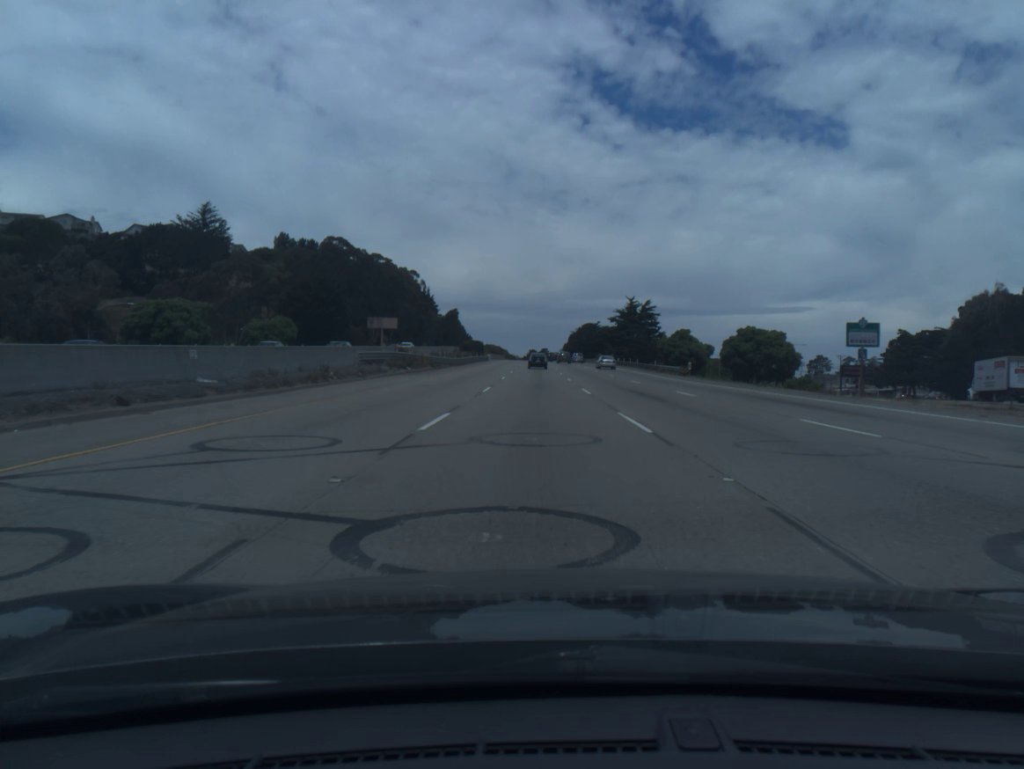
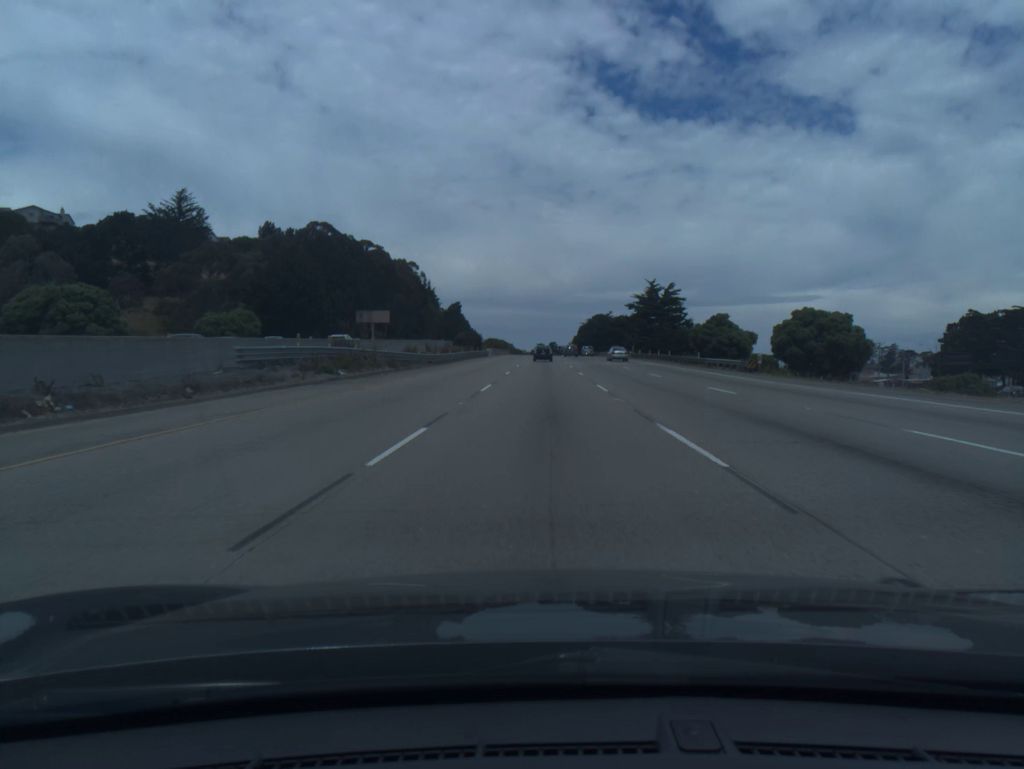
(-0.1, +19.1) m; -1°
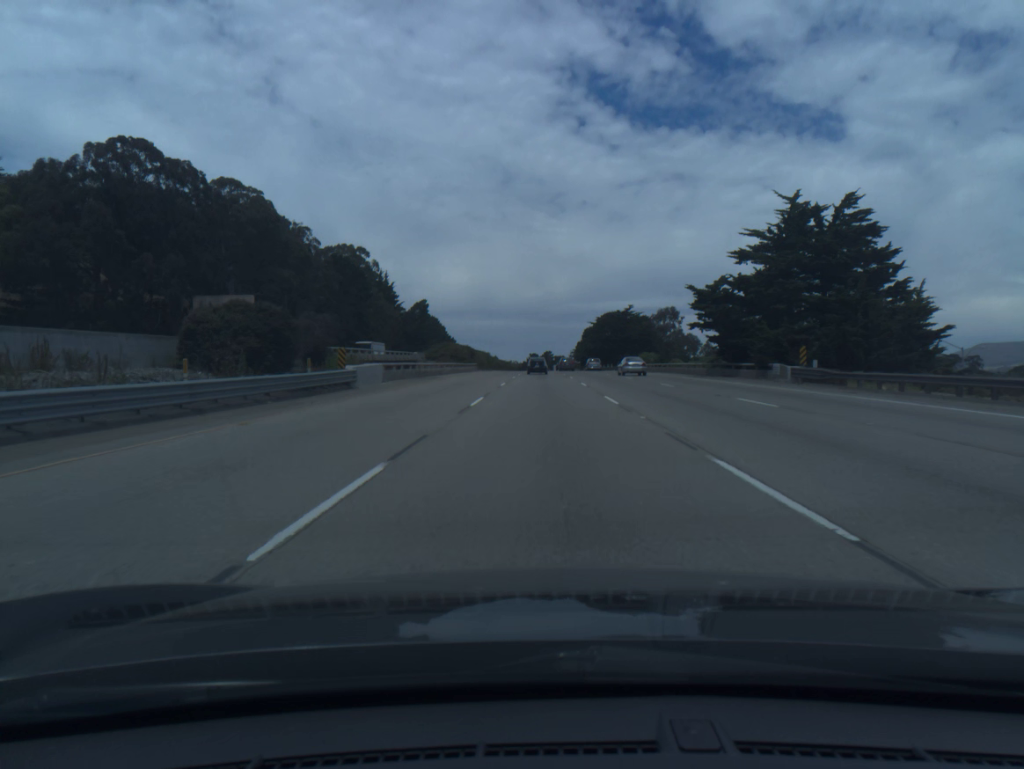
(0.0, +76.4) m; 0°
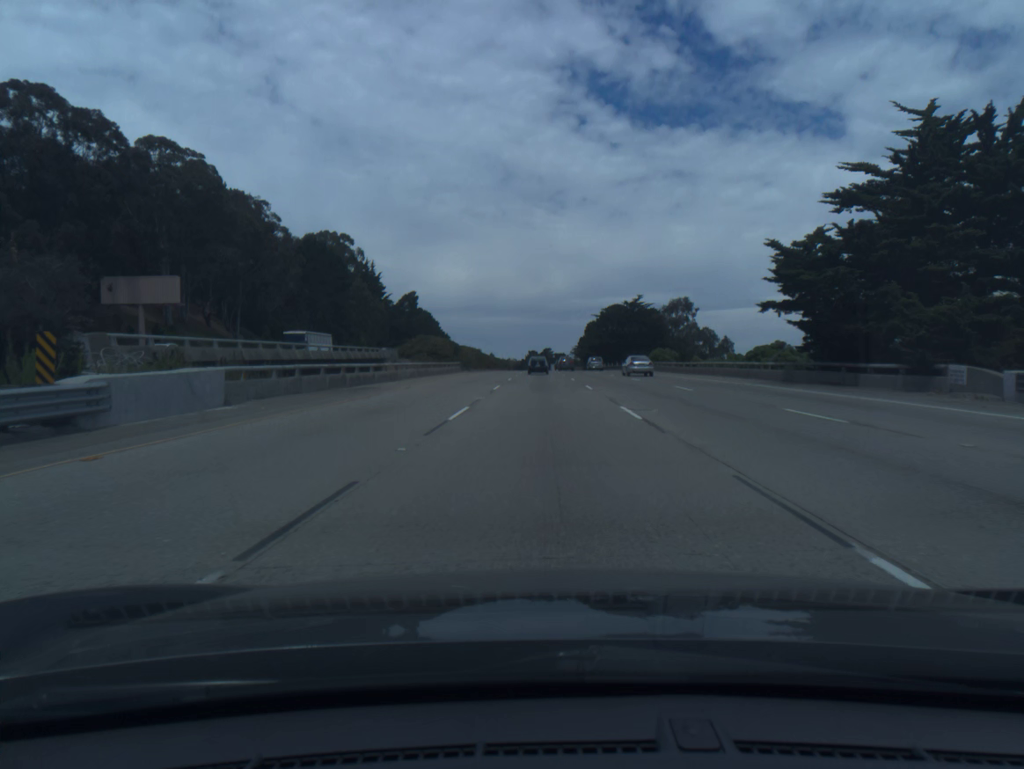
(0.0, +19.1) m; 0°
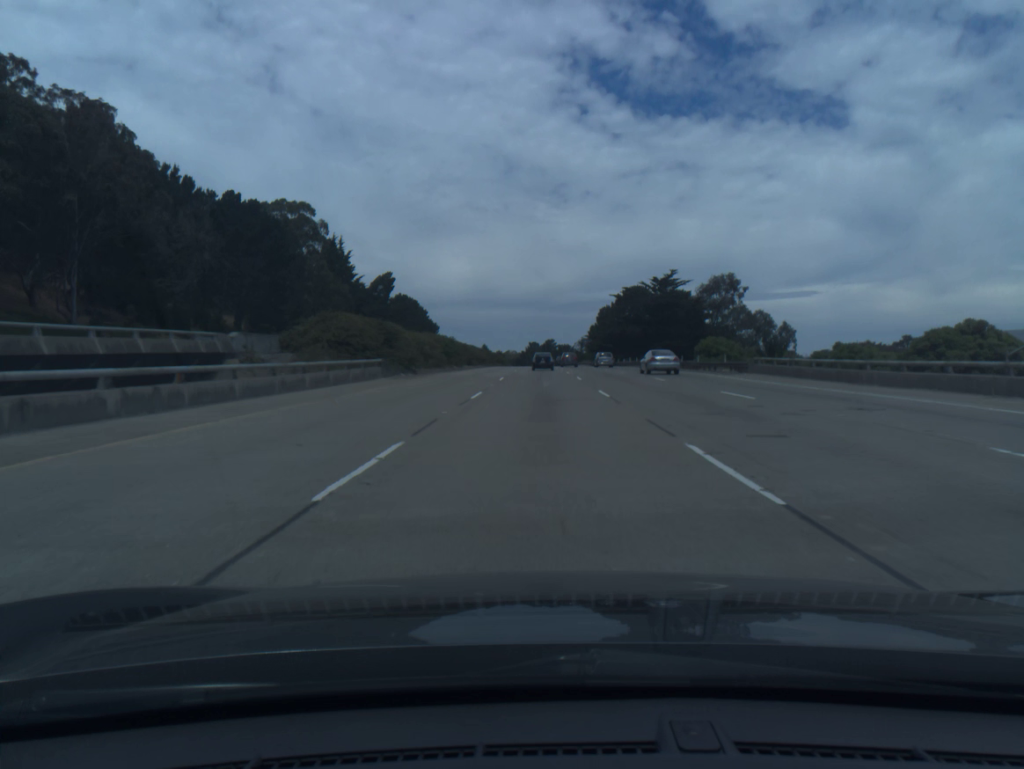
(0.0, +38.1) m; 0°
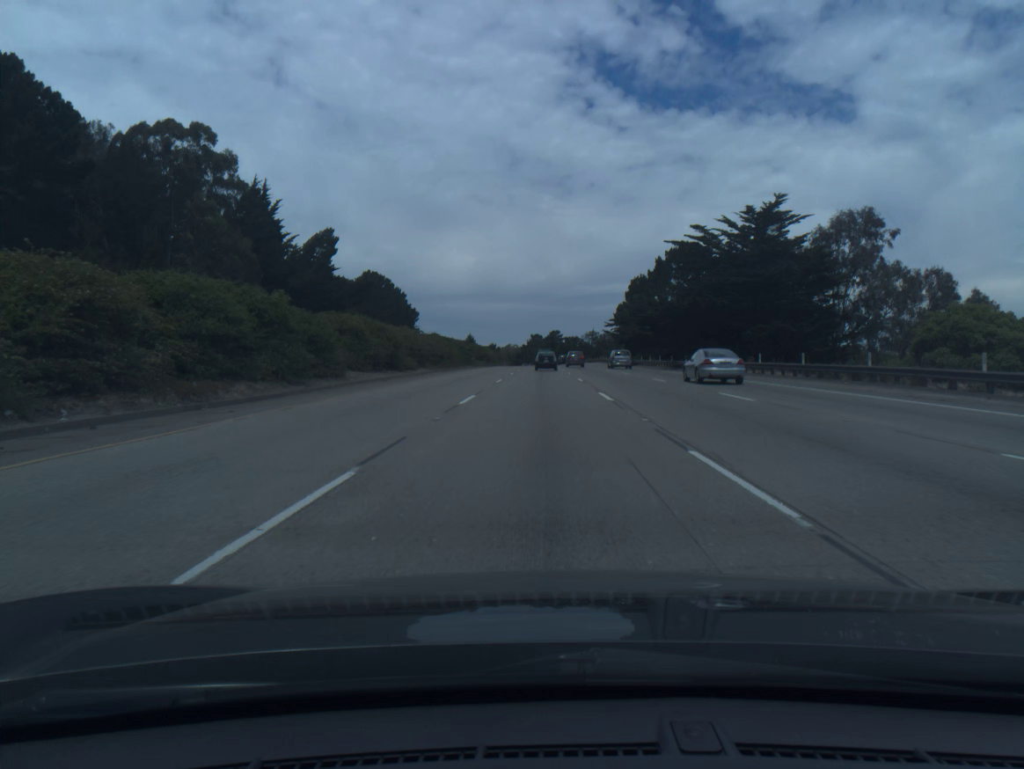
(-0.1, +56.1) m; 0°
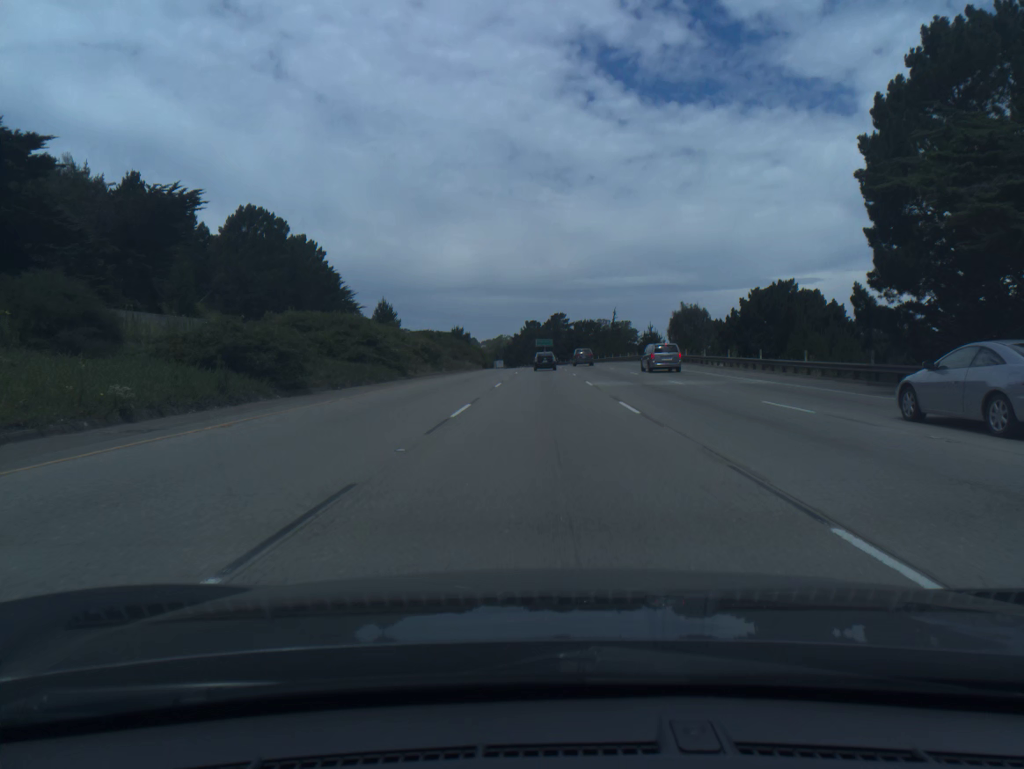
(-0.2, +91.4) m; 0°
